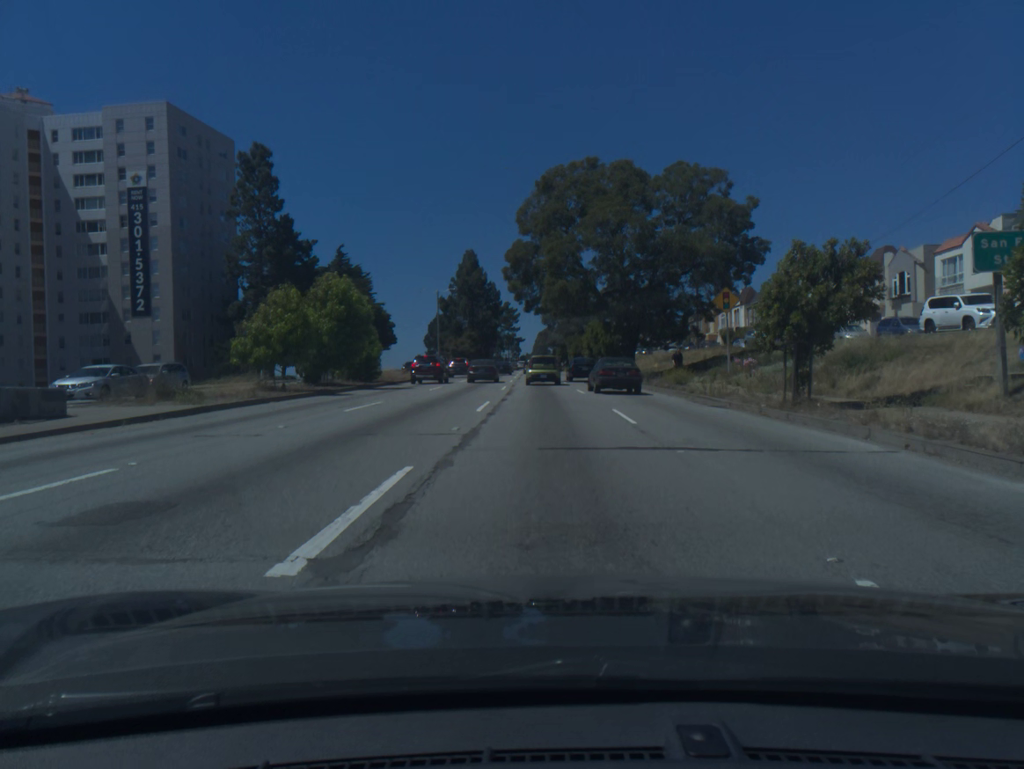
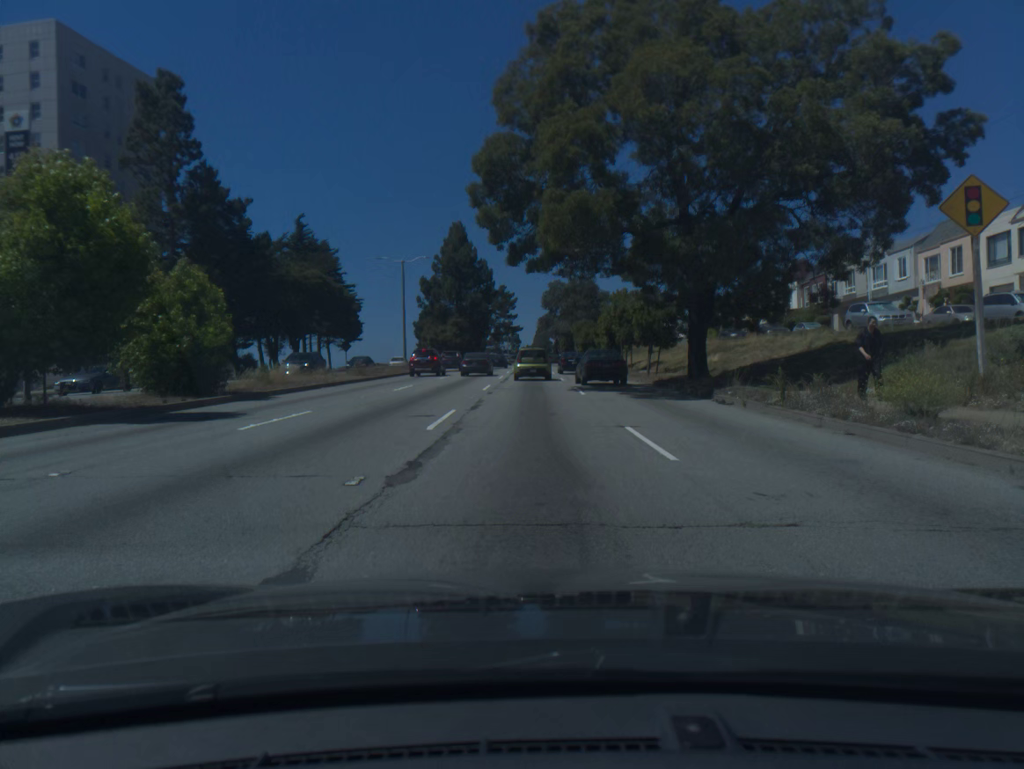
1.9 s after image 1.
(0.0, +21.1) m; -1°
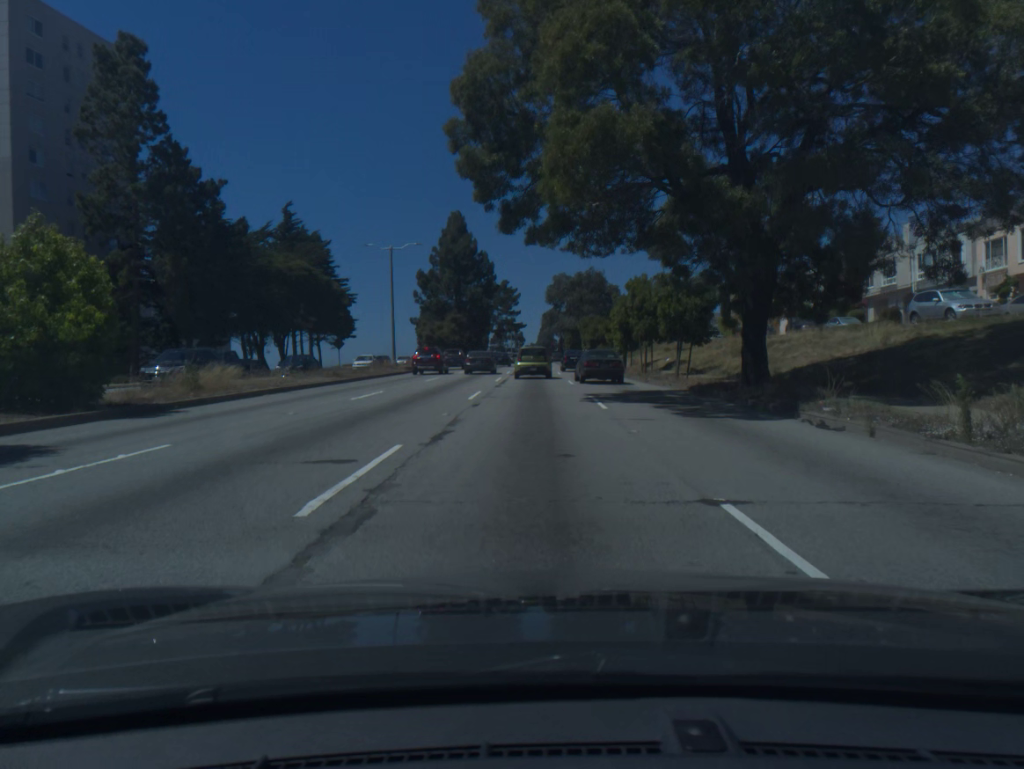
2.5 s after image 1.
(0.0, +6.9) m; 0°
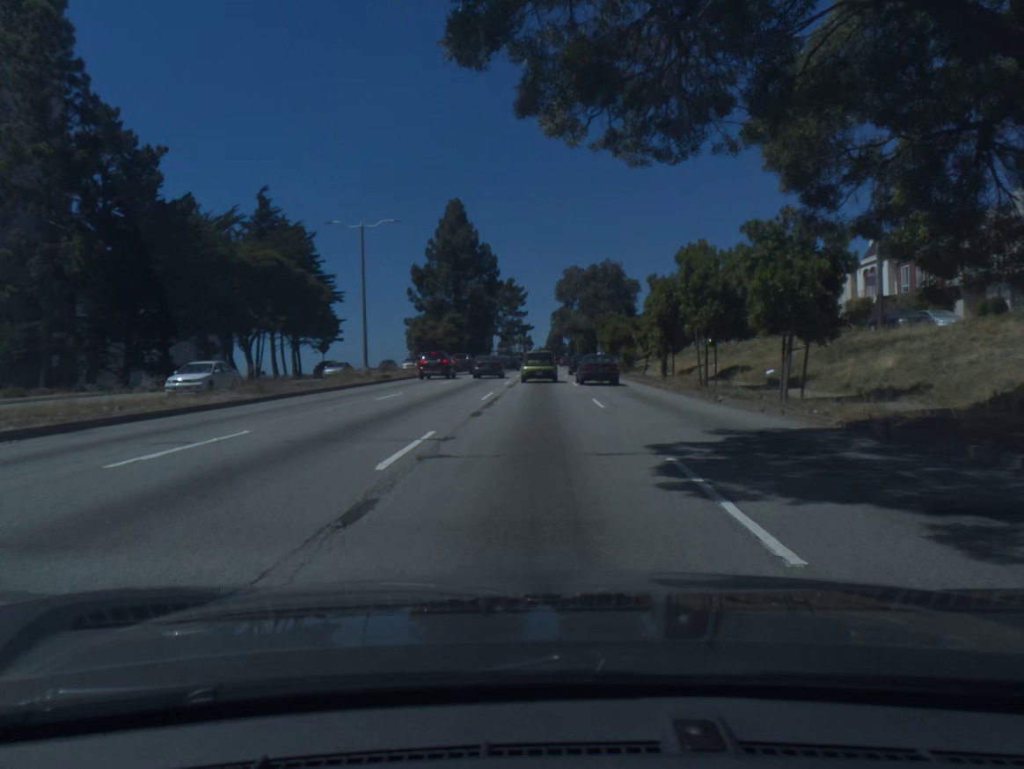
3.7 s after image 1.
(0.0, +12.3) m; 0°
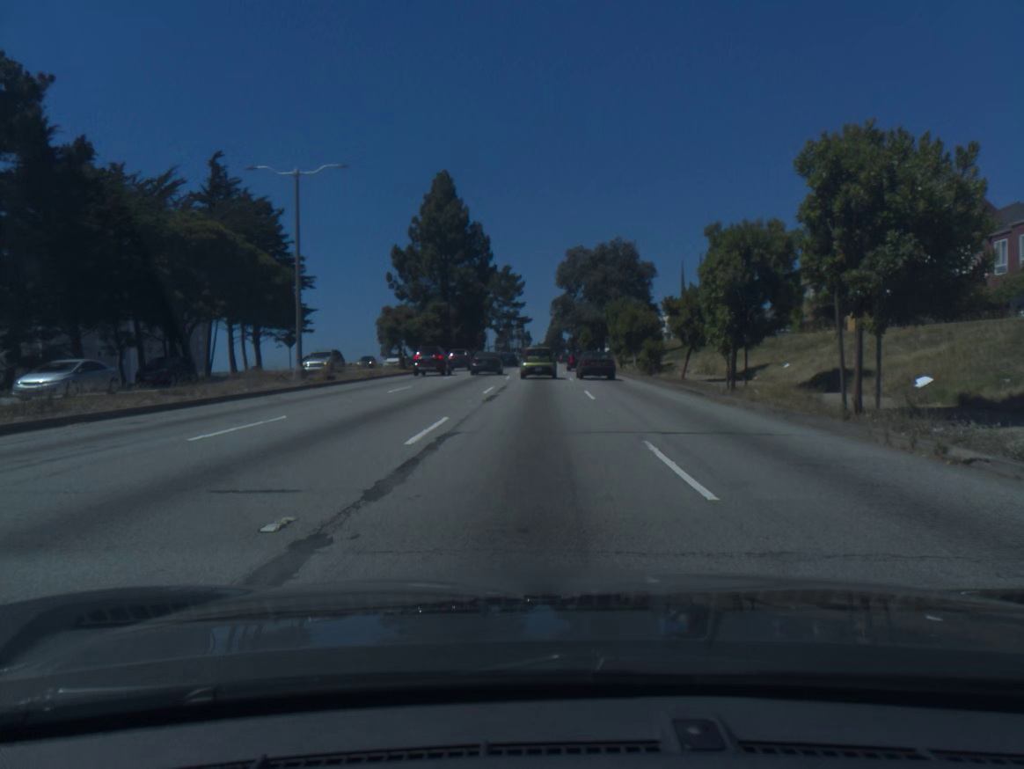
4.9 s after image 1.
(0.0, +12.4) m; 0°
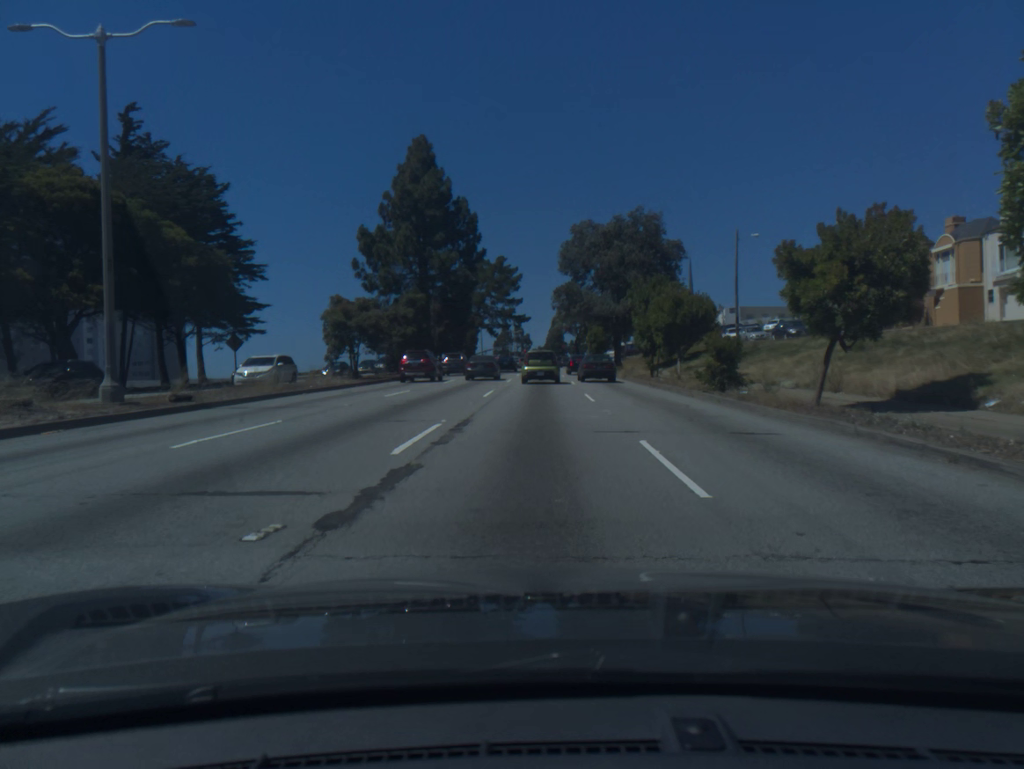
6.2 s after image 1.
(0.0, +14.8) m; 0°
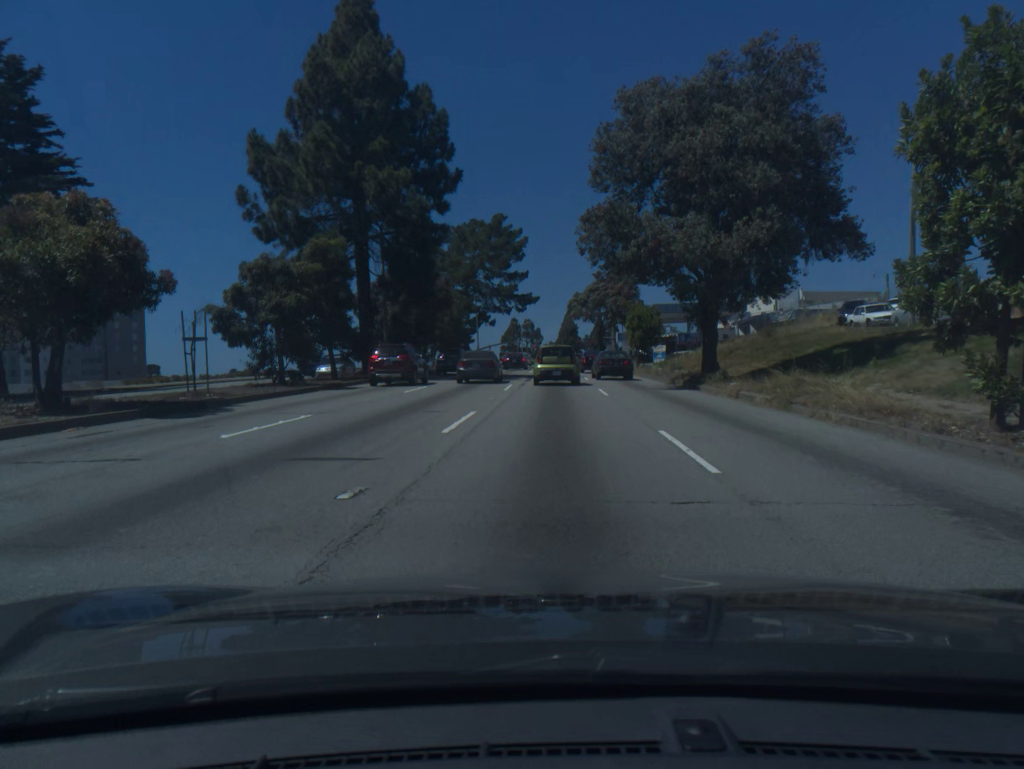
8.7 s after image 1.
(-0.2, +28.5) m; -1°
